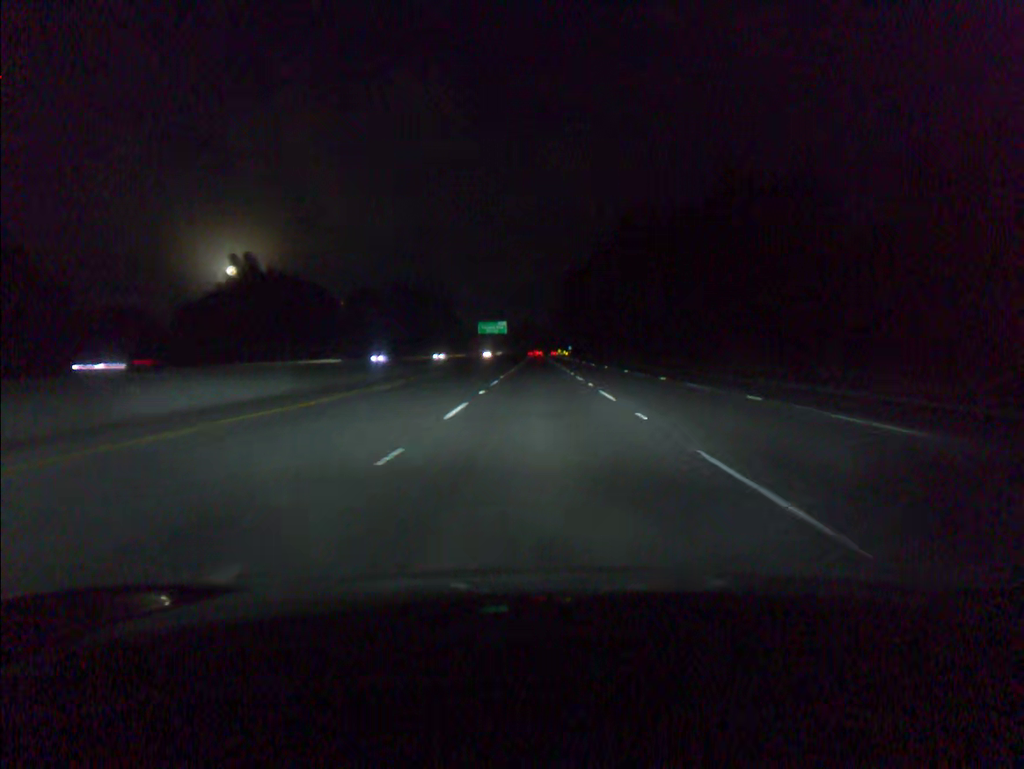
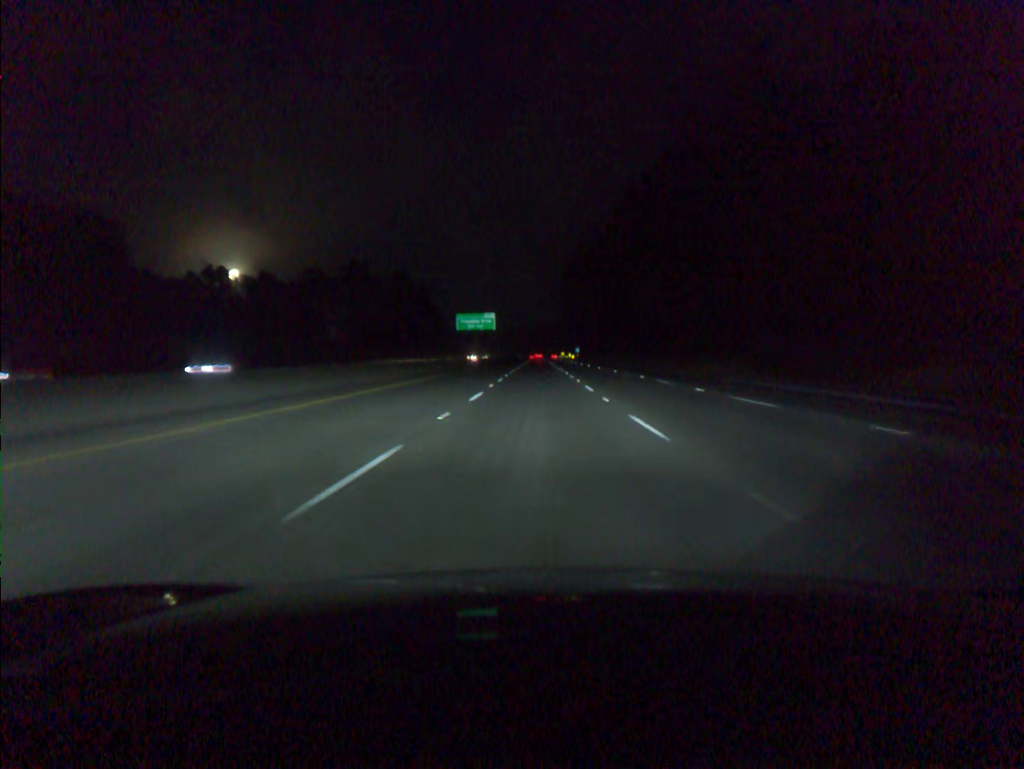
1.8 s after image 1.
(0.0, +52.0) m; 0°
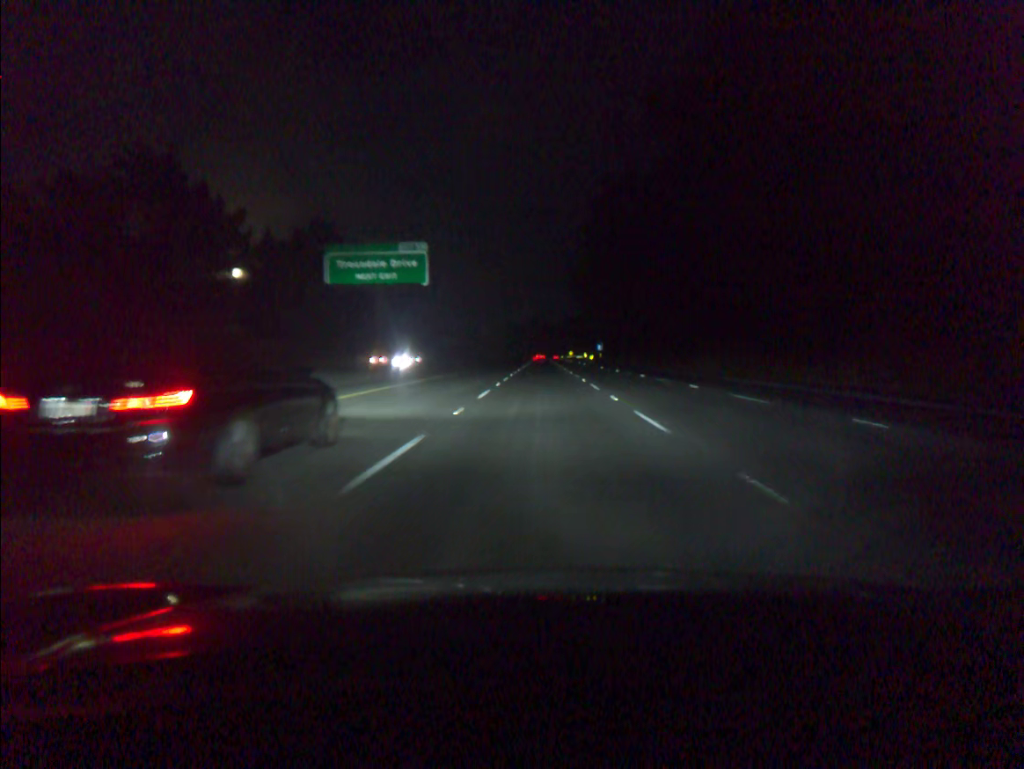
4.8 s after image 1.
(-0.3, +86.6) m; 0°
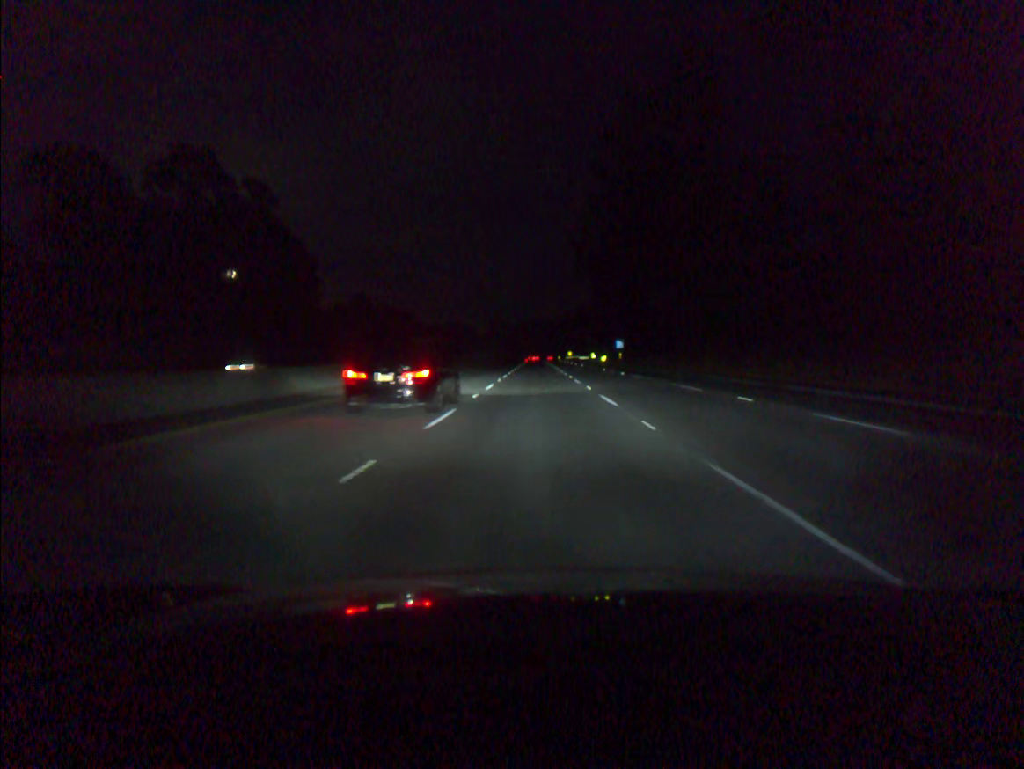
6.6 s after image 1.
(+0.2, +52.0) m; 0°
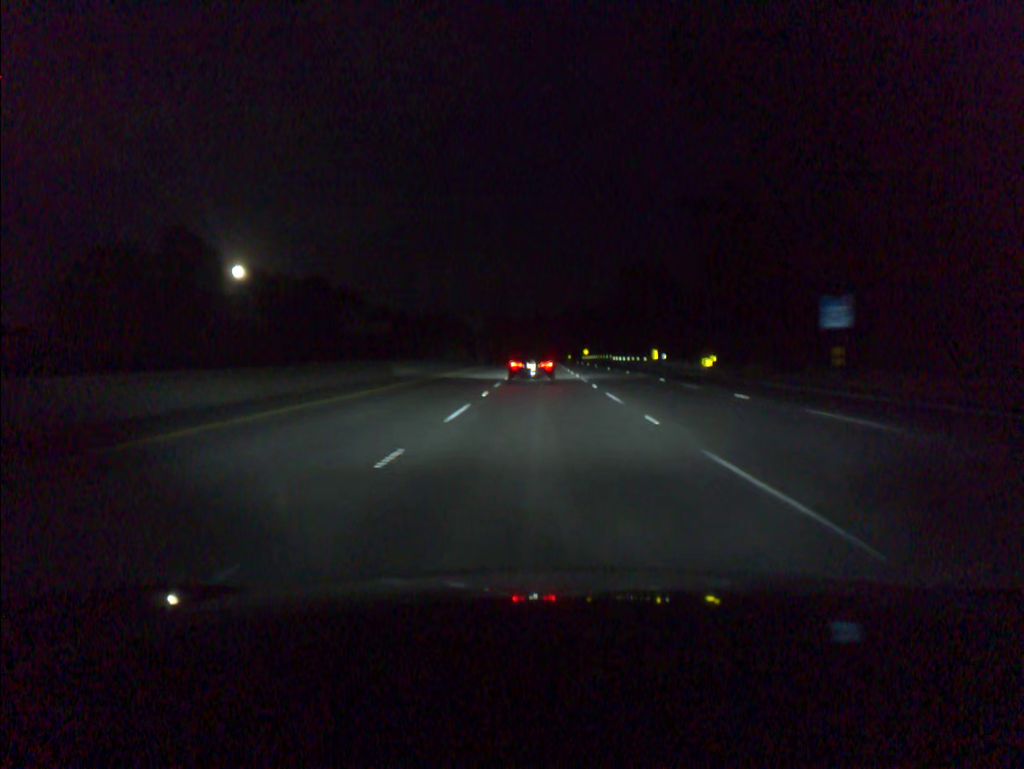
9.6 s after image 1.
(-0.4, +86.5) m; 0°
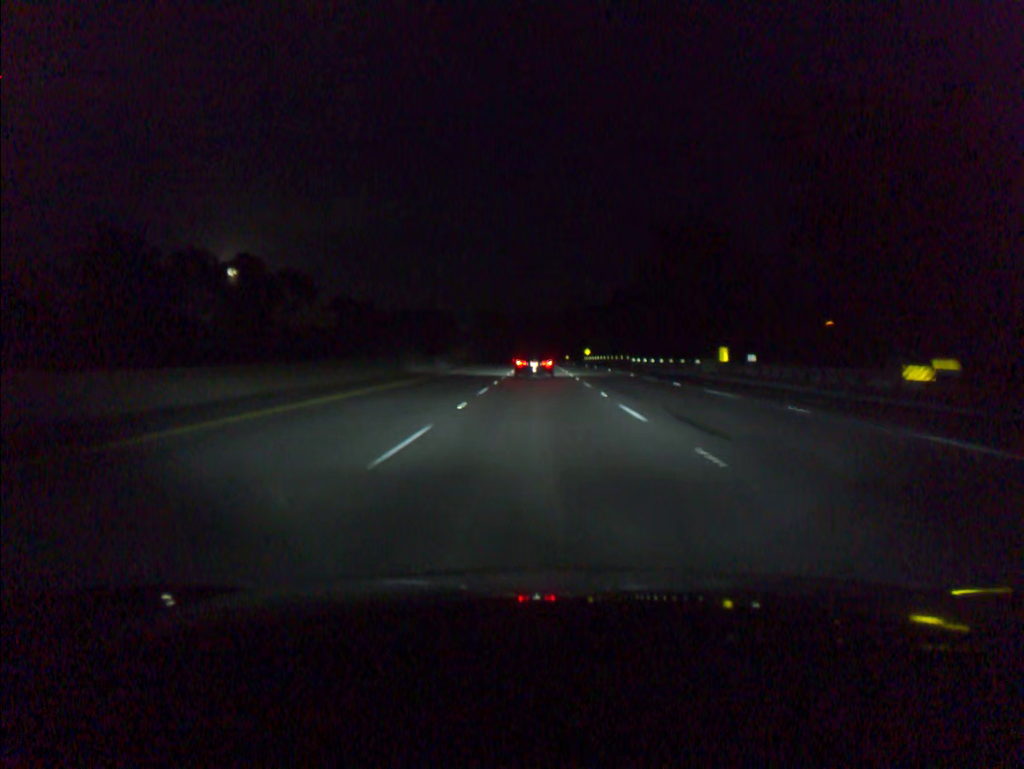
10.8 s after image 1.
(+0.1, +34.5) m; 0°
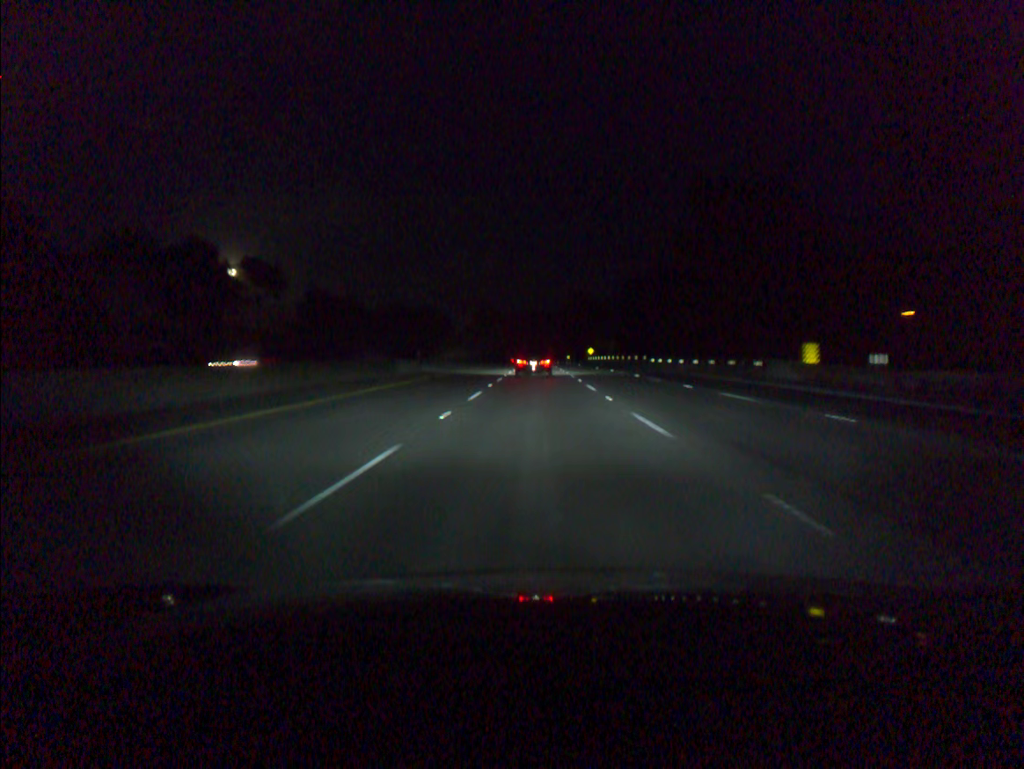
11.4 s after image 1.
(0.0, +17.3) m; 0°
